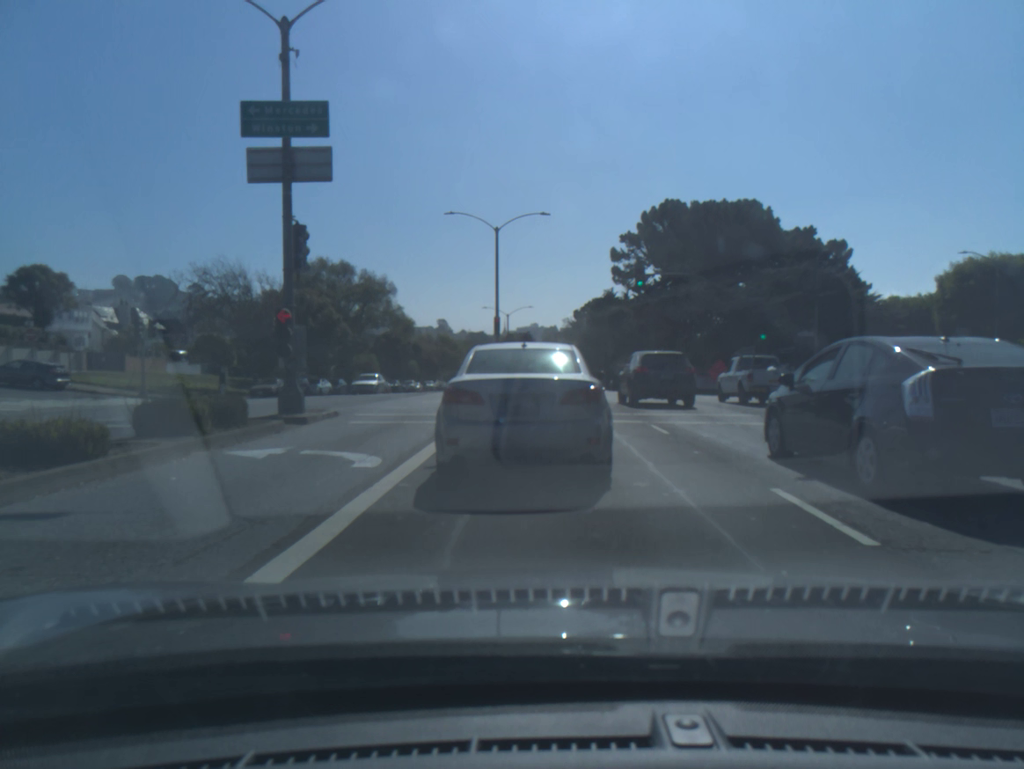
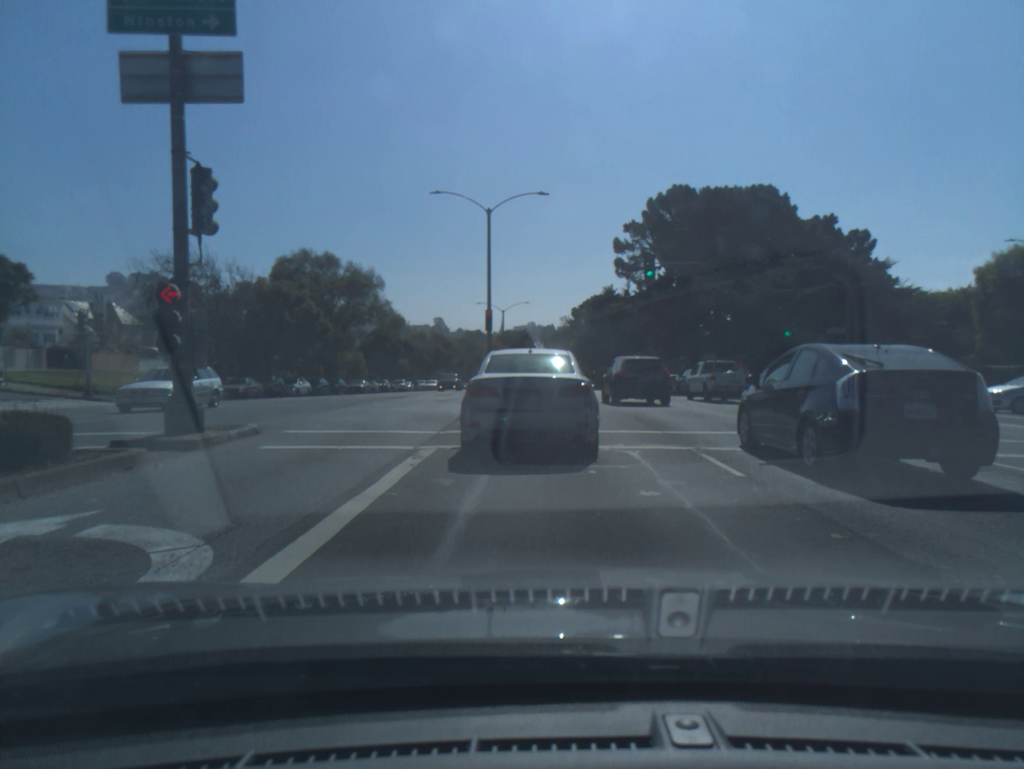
(0.0, +4.9) m; 0°
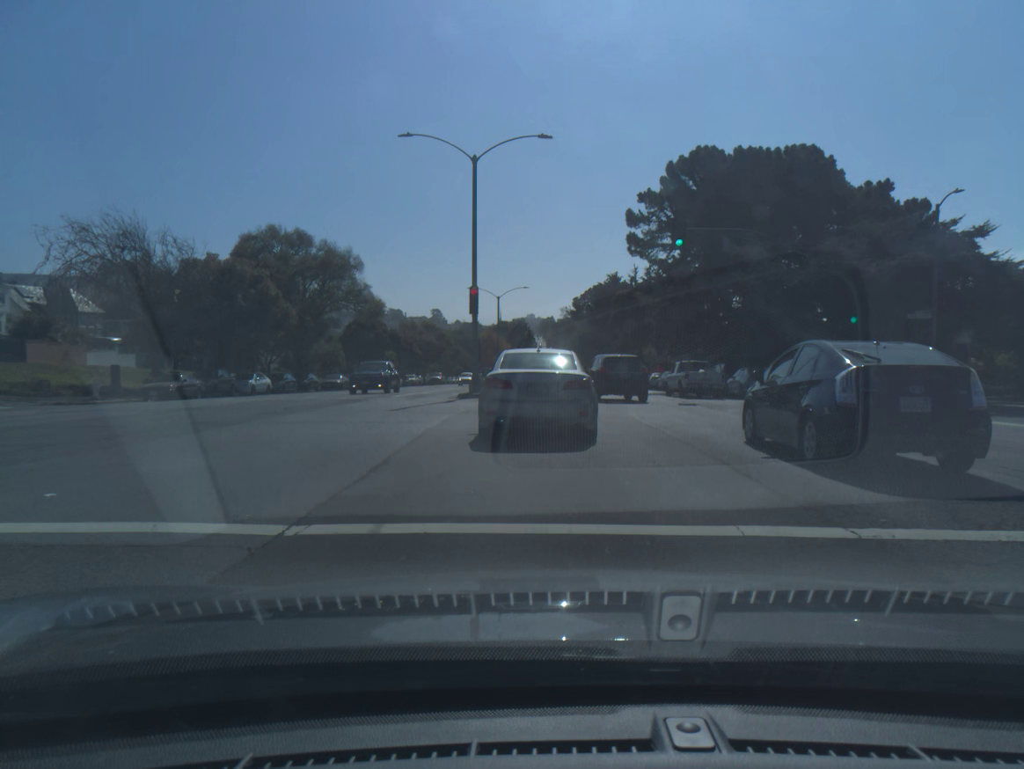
(+0.1, +8.3) m; 0°
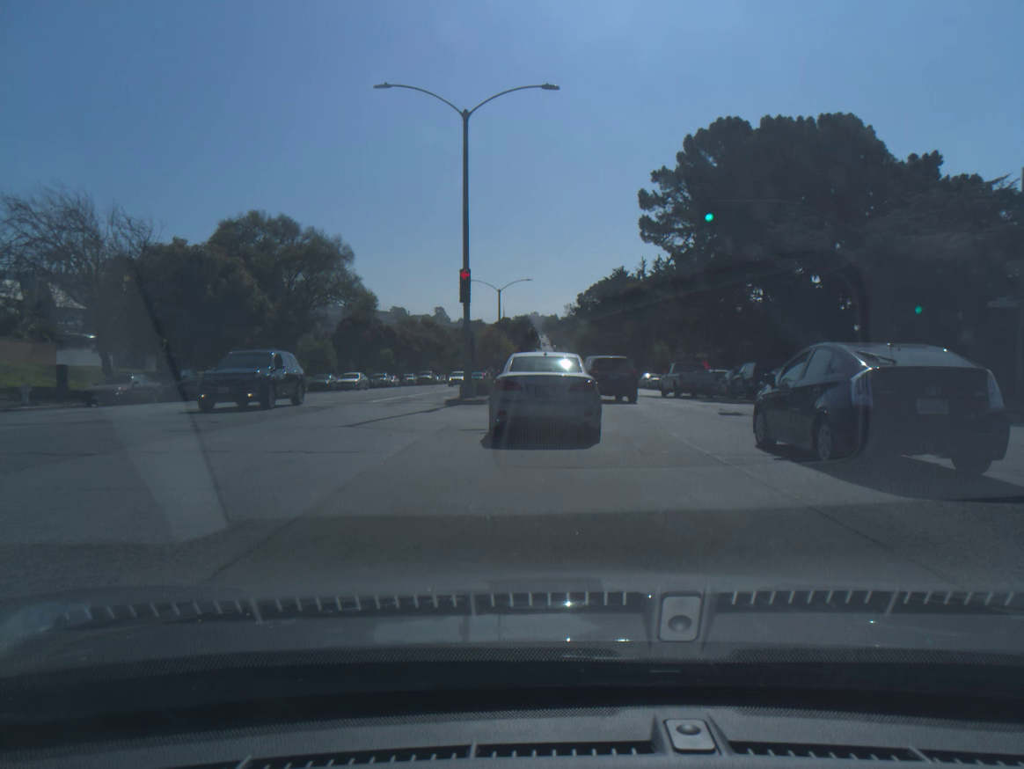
(0.0, +5.2) m; 0°
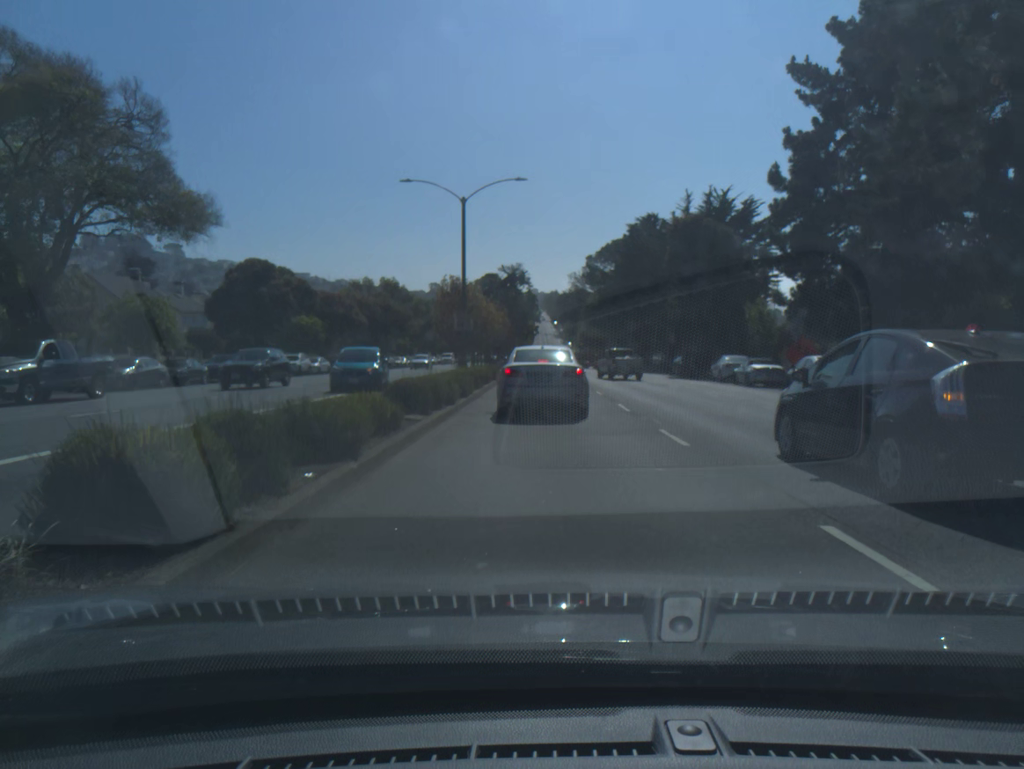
(+0.1, +32.3) m; 0°
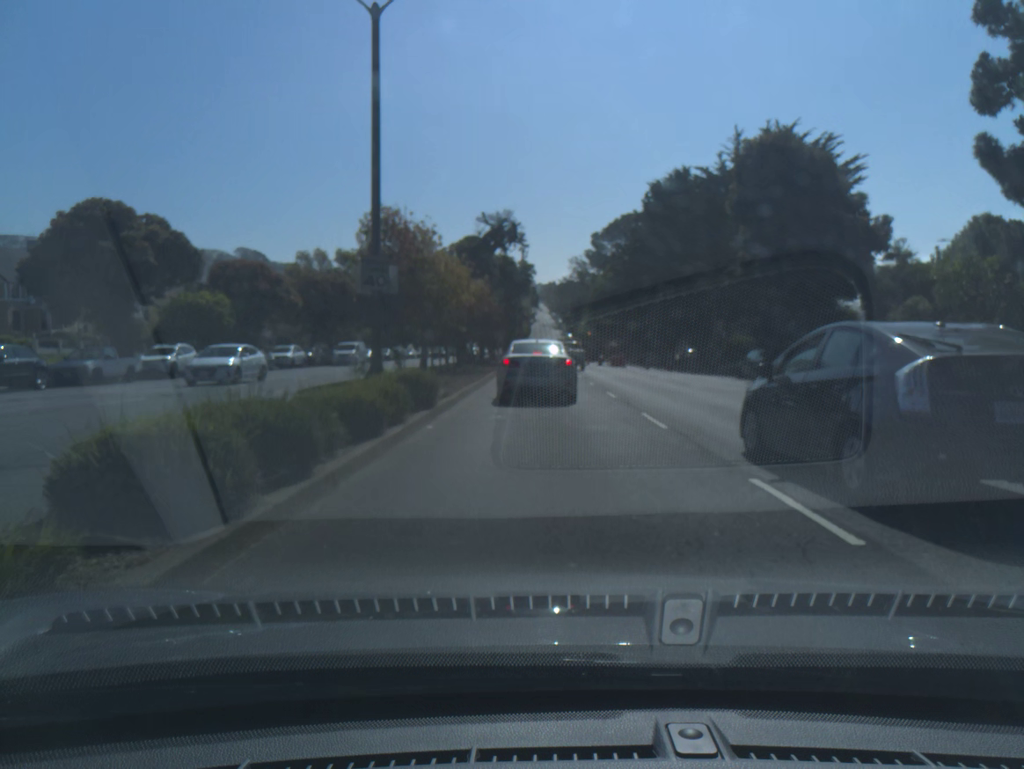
(0.0, +20.2) m; 0°
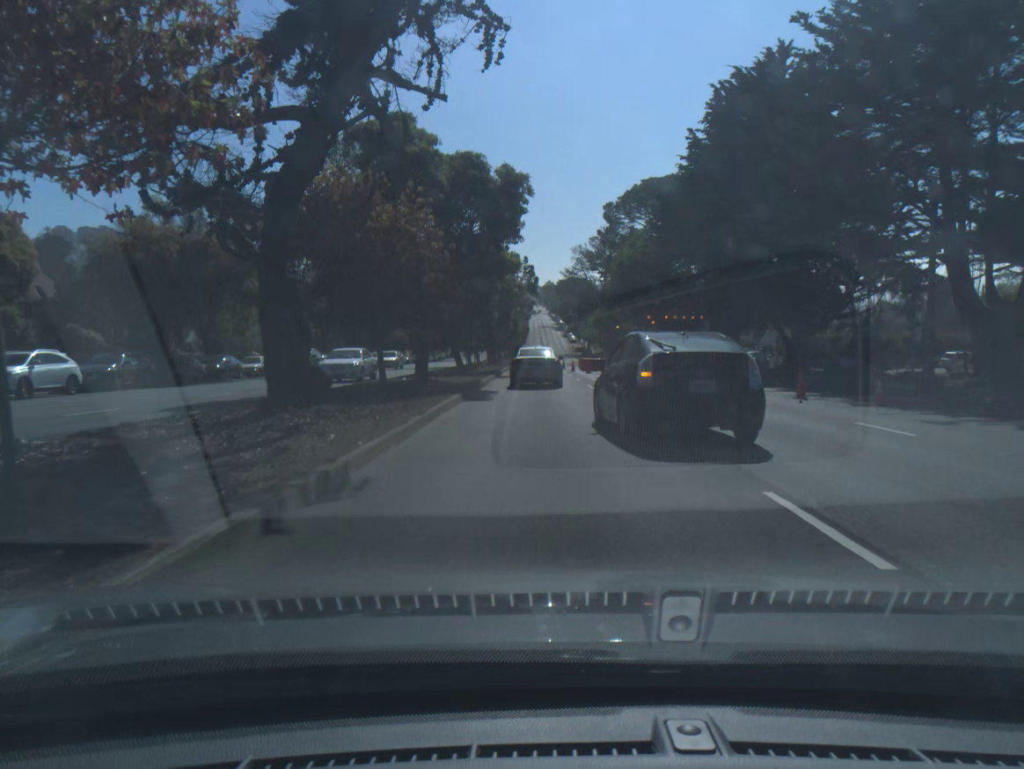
(+0.1, +30.5) m; 0°
